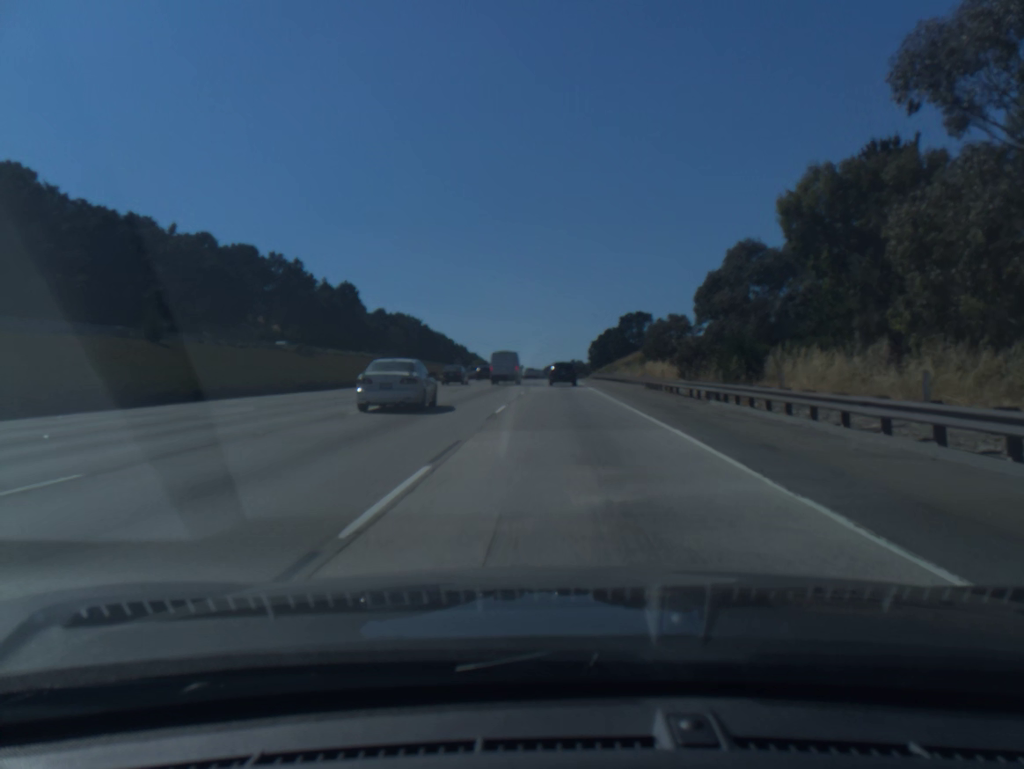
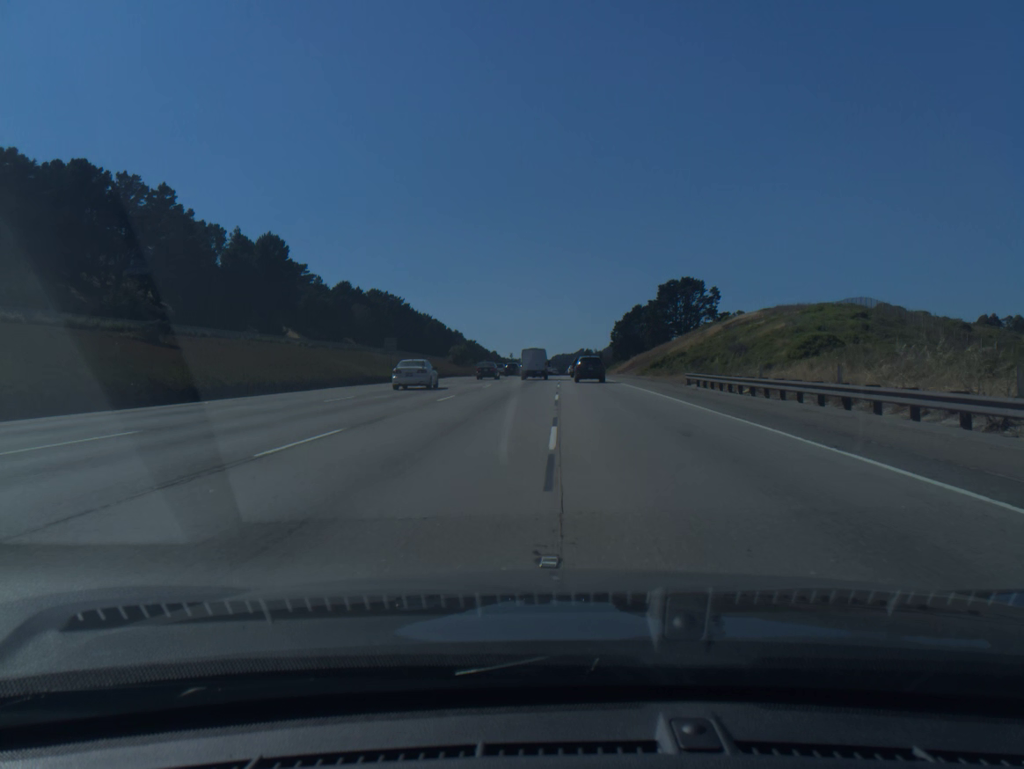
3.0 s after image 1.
(-0.4, +67.5) m; -1°
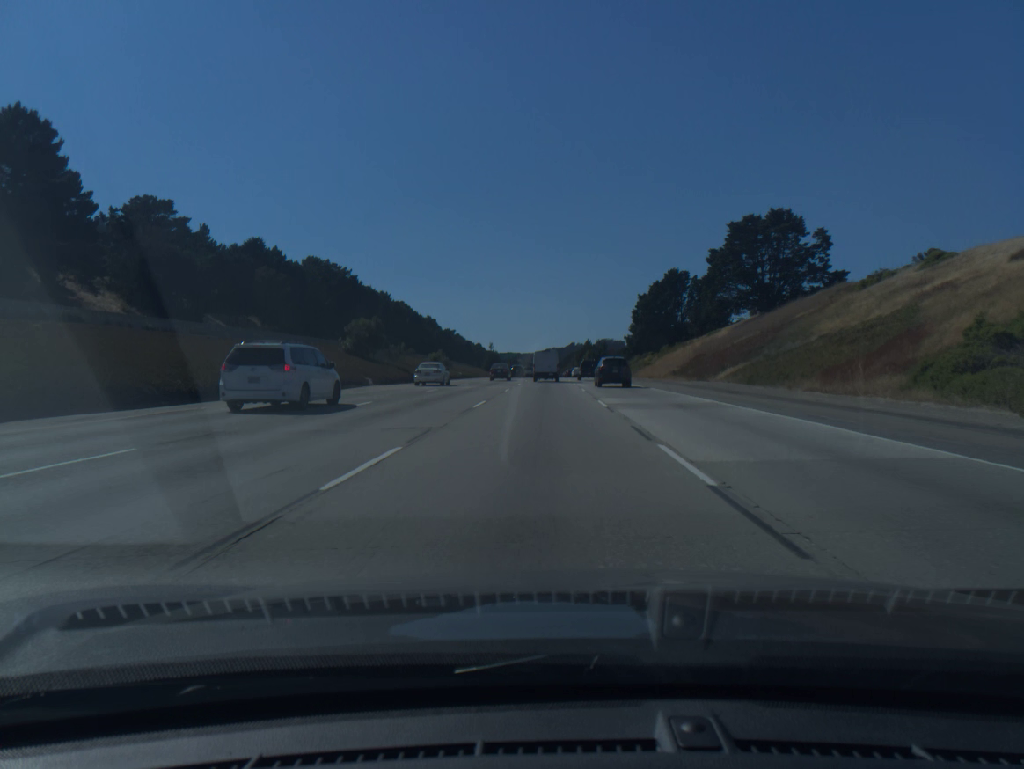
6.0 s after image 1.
(0.0, +75.8) m; +1°
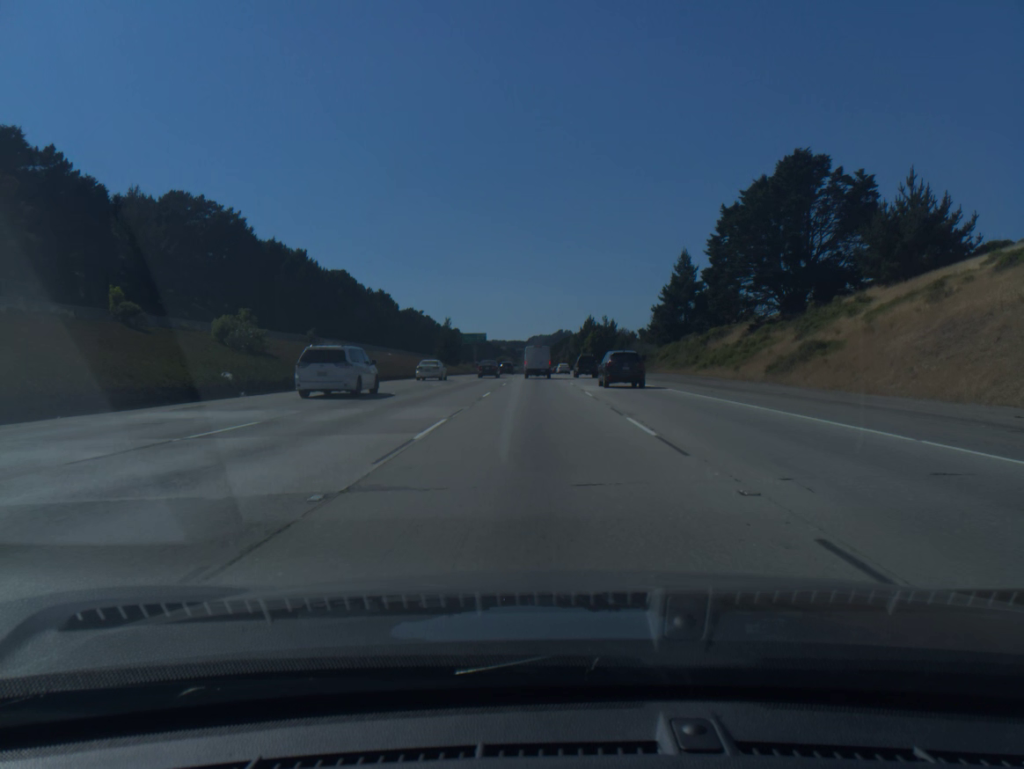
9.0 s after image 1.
(+0.6, +82.8) m; +1°
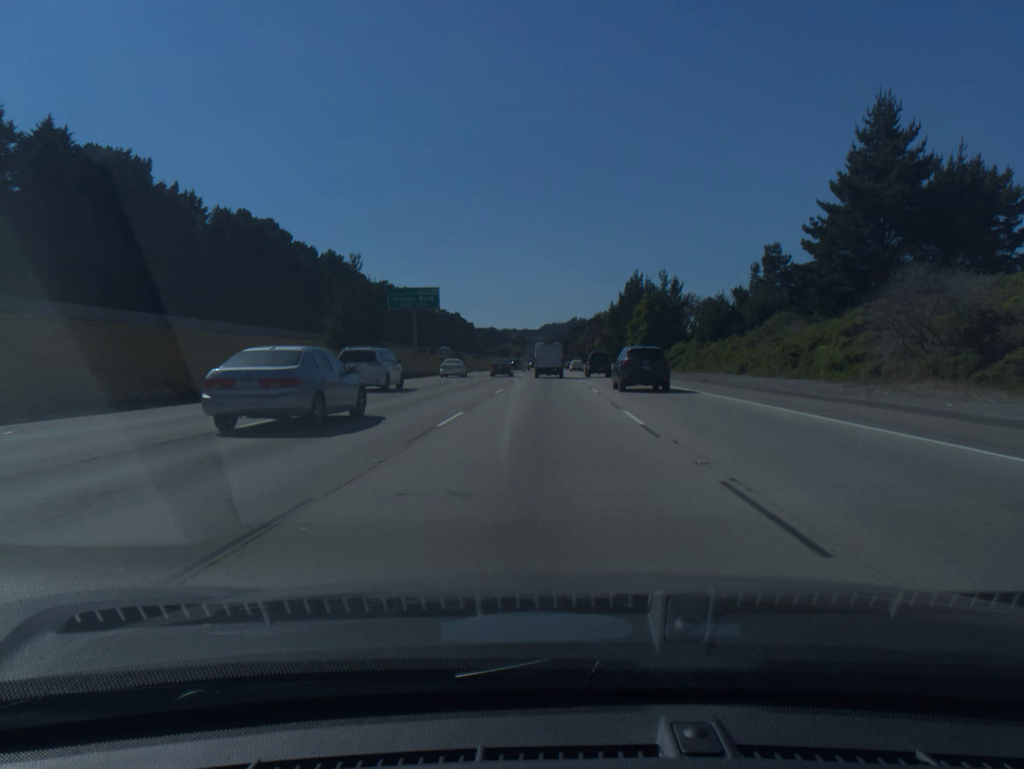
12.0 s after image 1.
(-0.2, +85.4) m; -1°
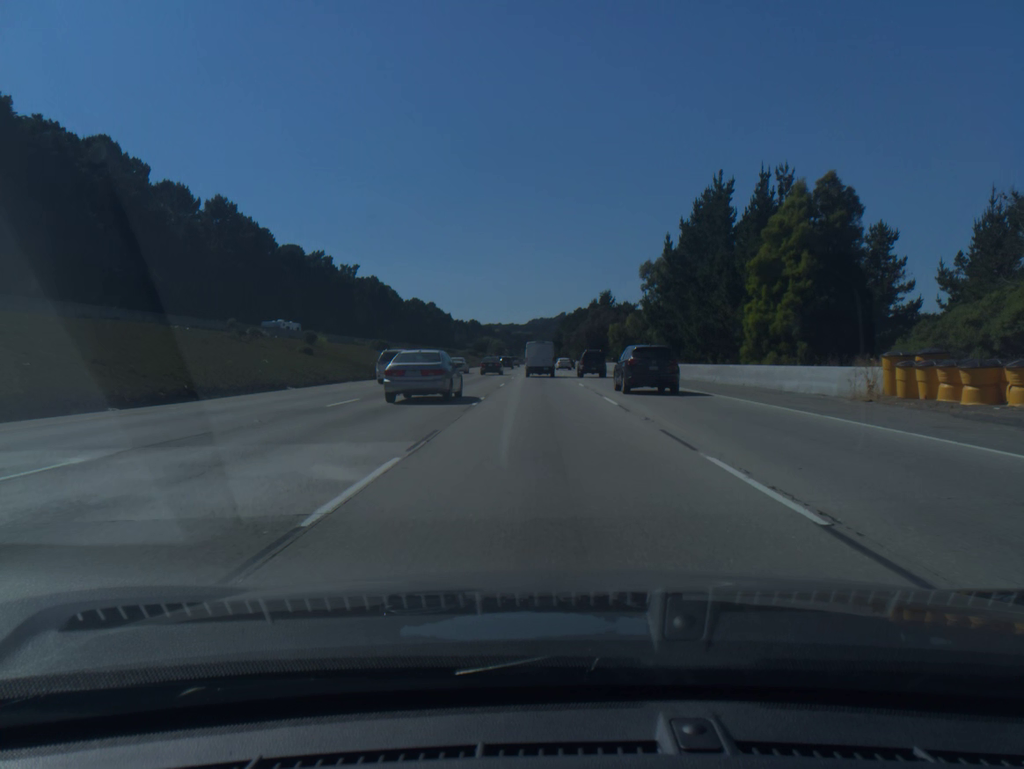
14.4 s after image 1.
(+0.3, +67.2) m; +1°
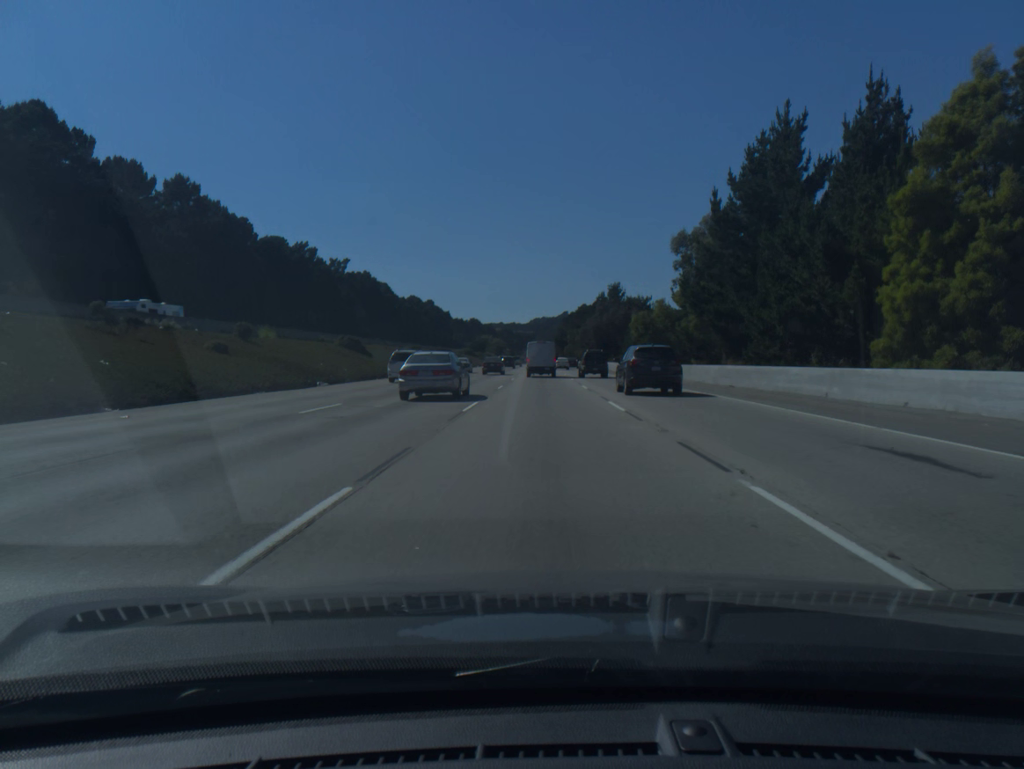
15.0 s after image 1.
(0.0, +16.7) m; 0°
